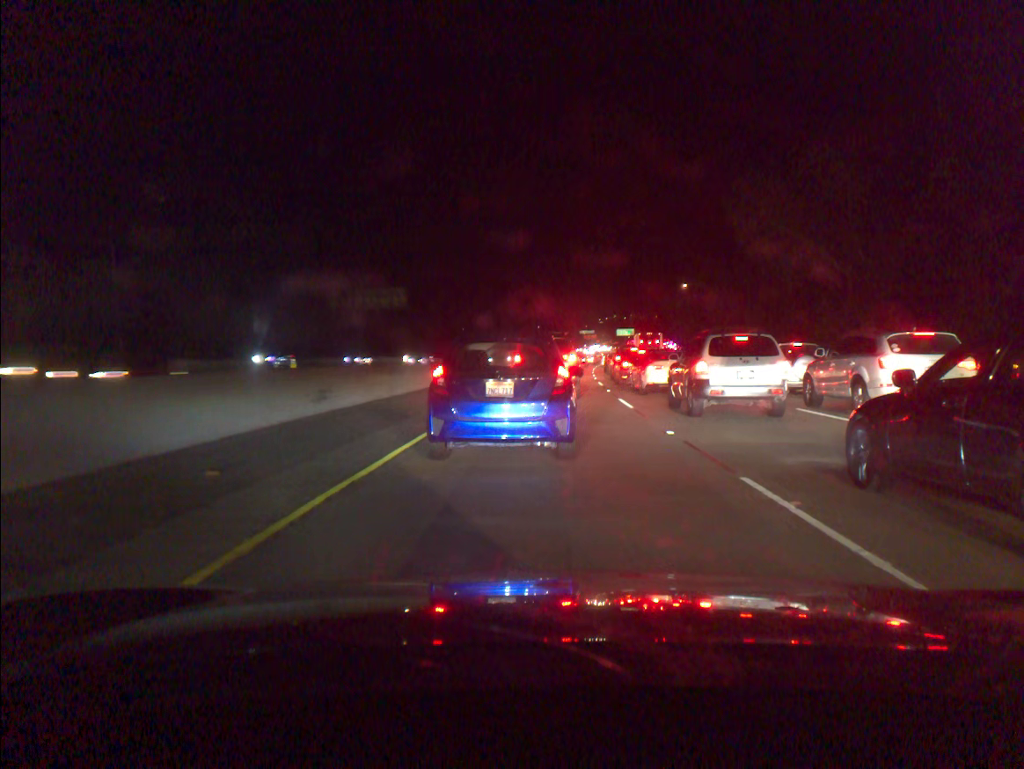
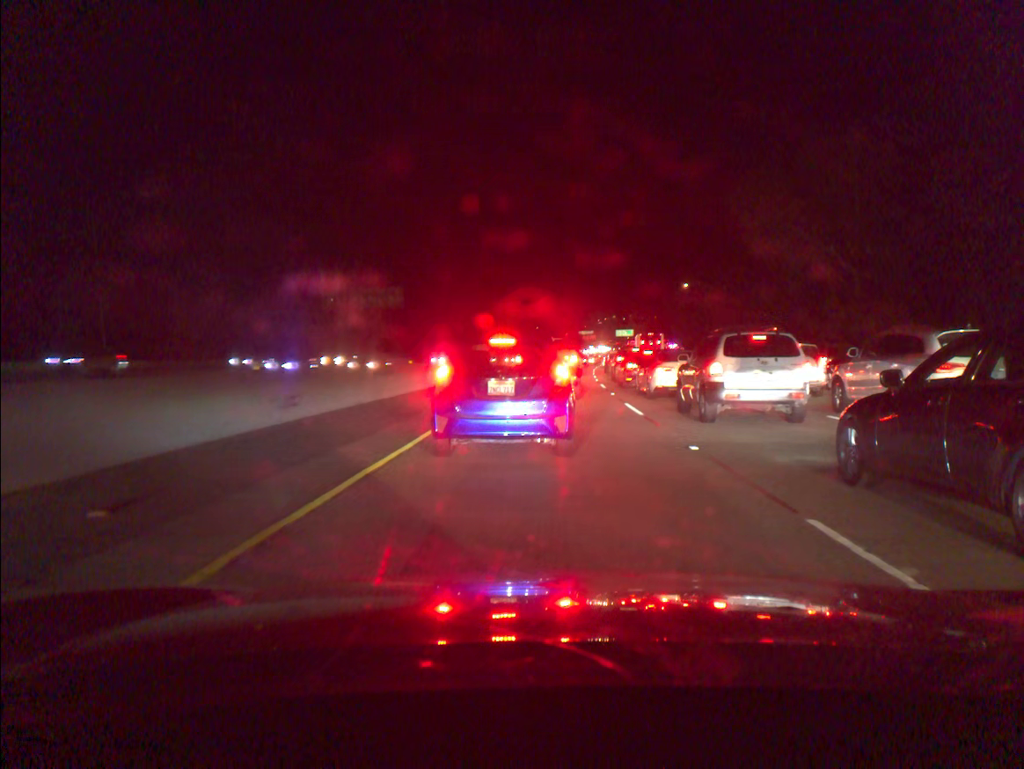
(0.0, +2.0) m; +1°
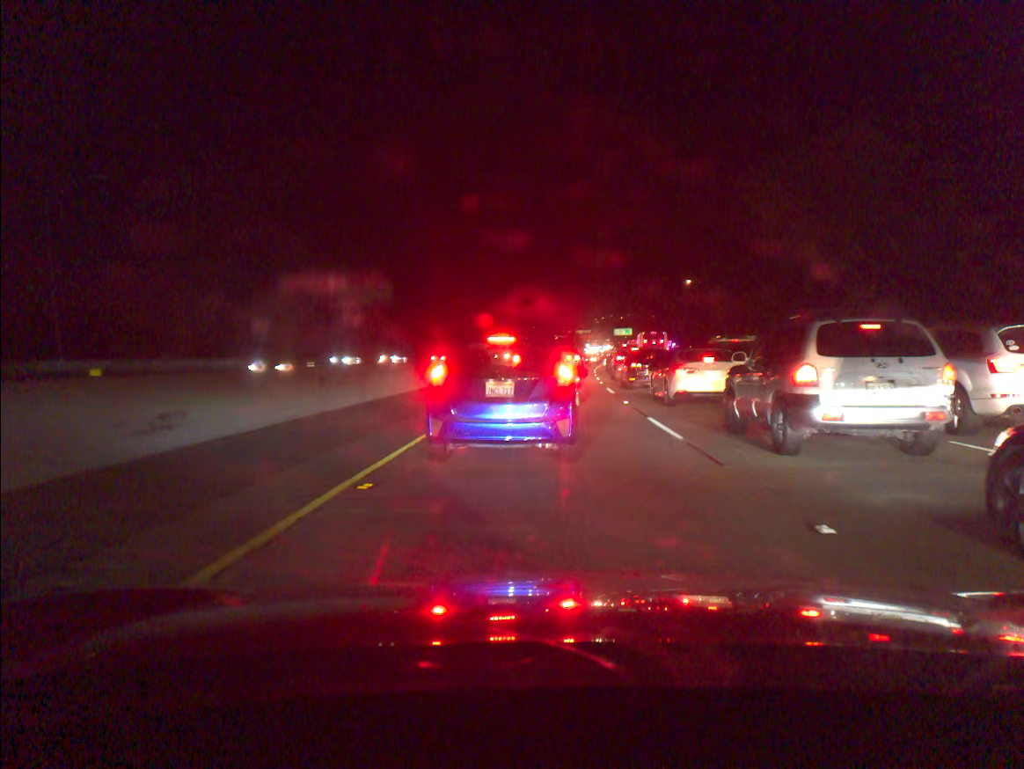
(0.0, +4.8) m; -1°
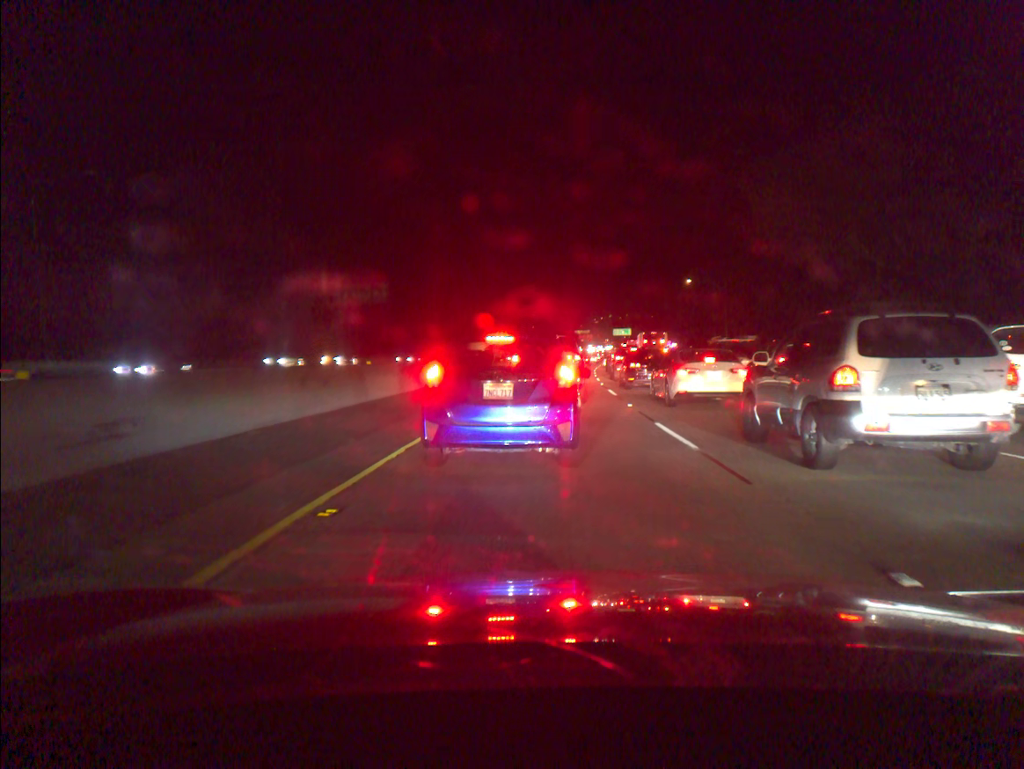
(0.0, +1.2) m; +1°
